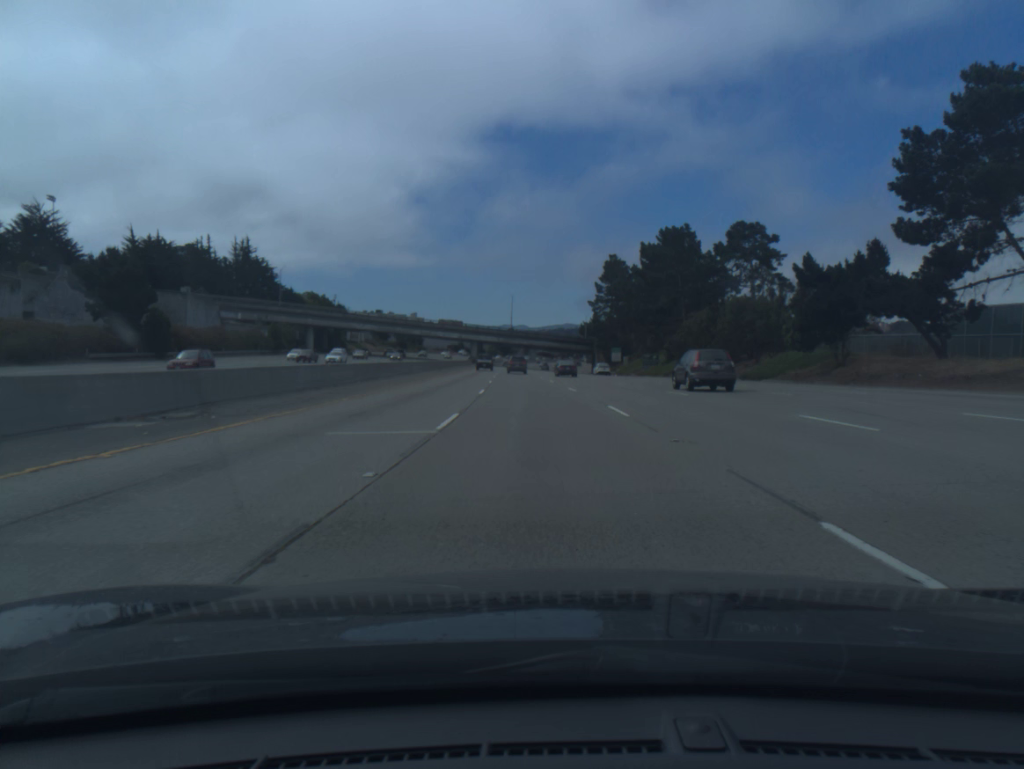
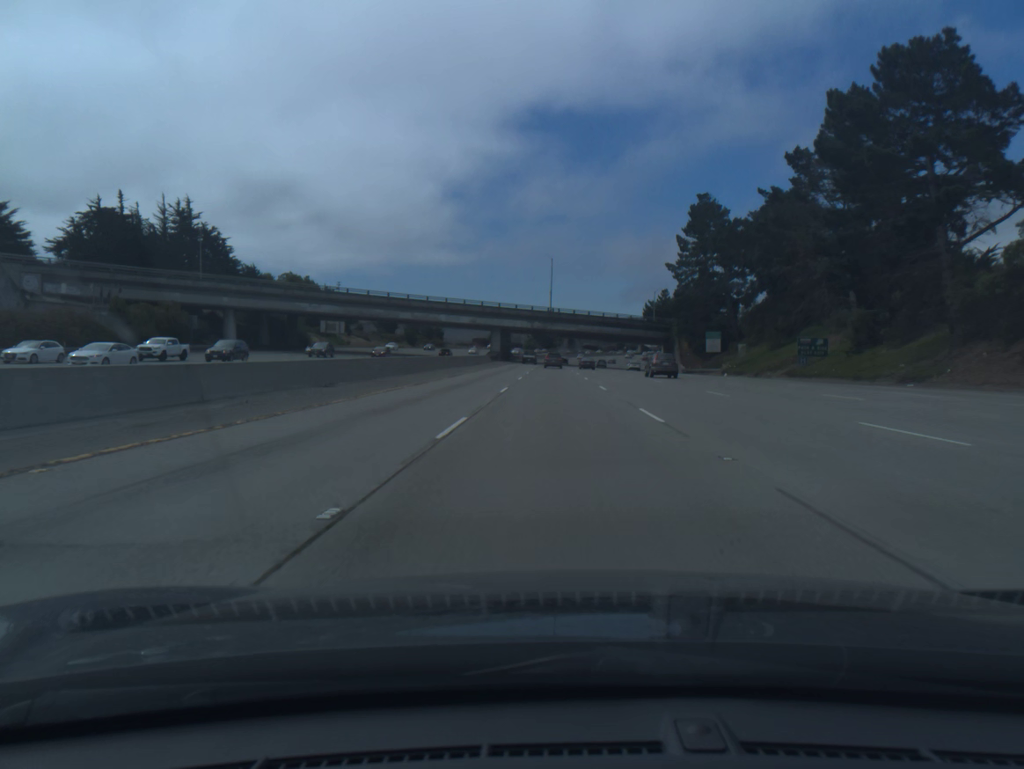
(-2.1, +60.2) m; -3°
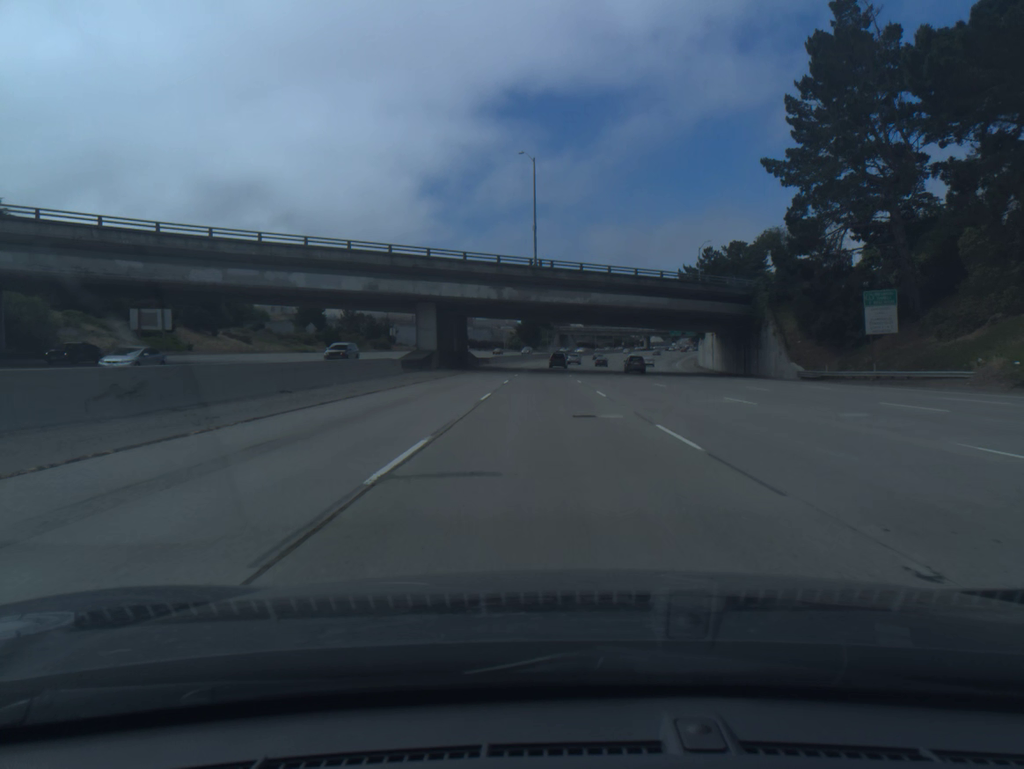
(+0.4, +62.6) m; +1°
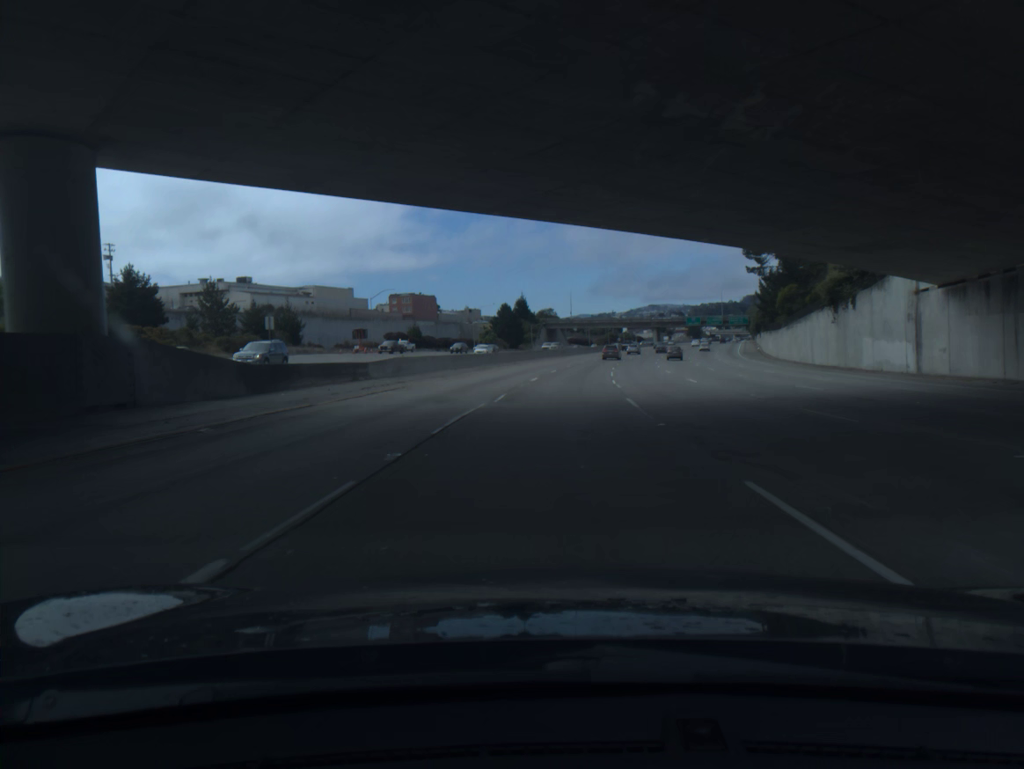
(0.0, +64.8) m; +1°
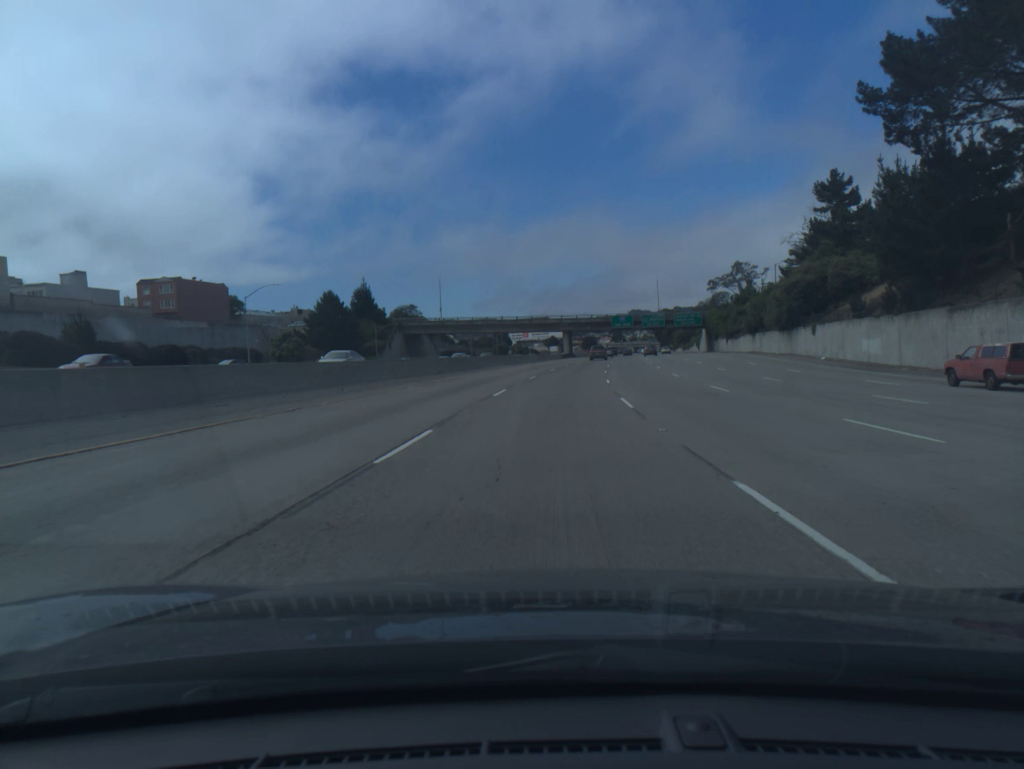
(+6.1, +83.2) m; +8°
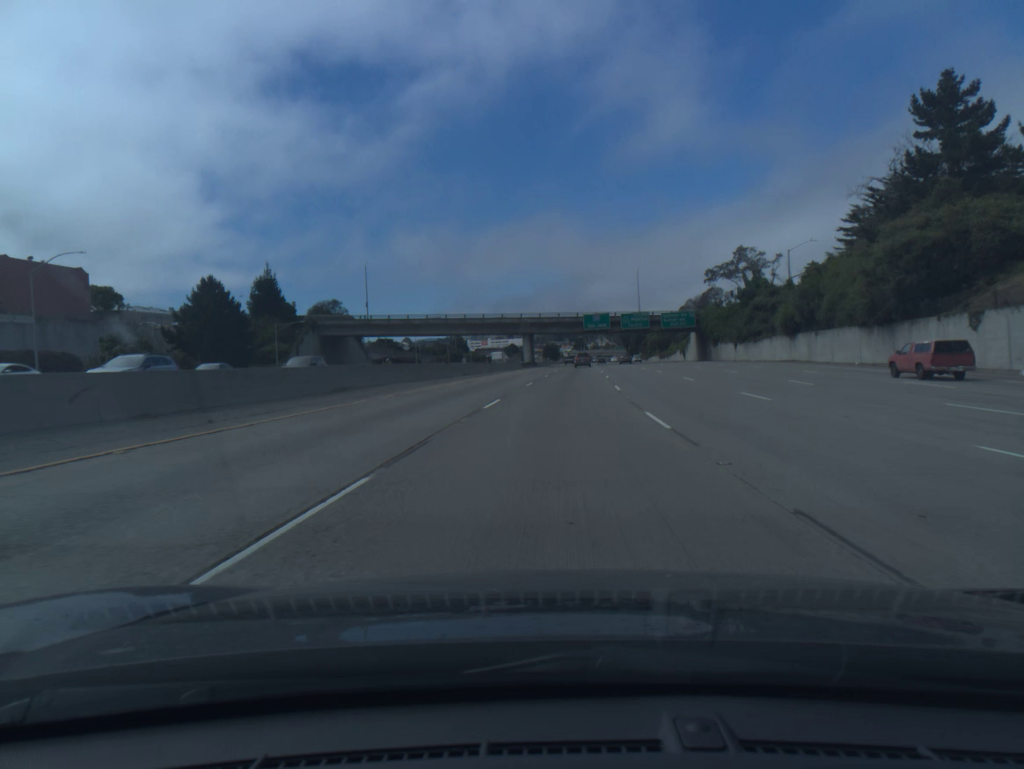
(+0.8, +33.9) m; +3°
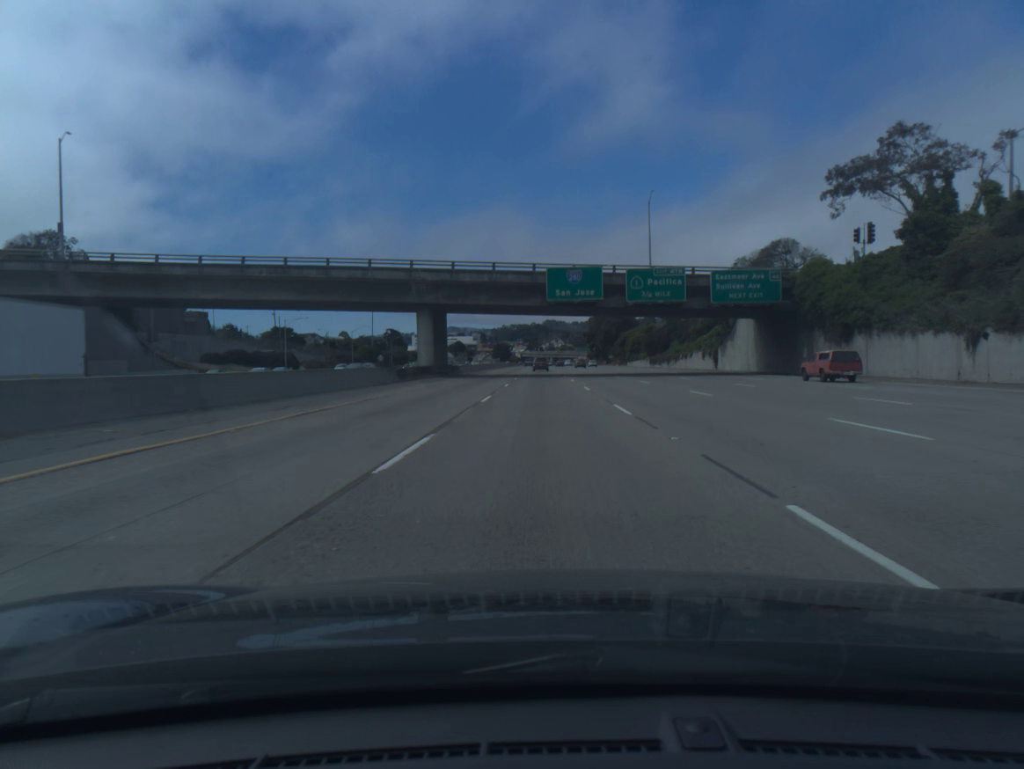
(+2.8, +68.9) m; +4°
